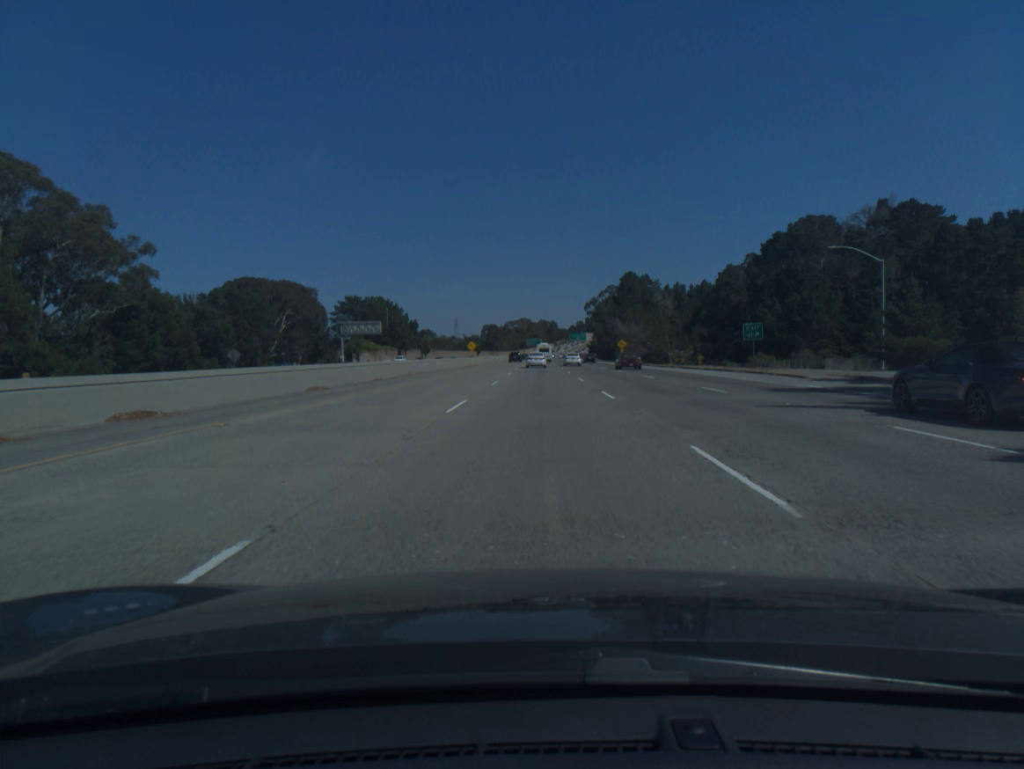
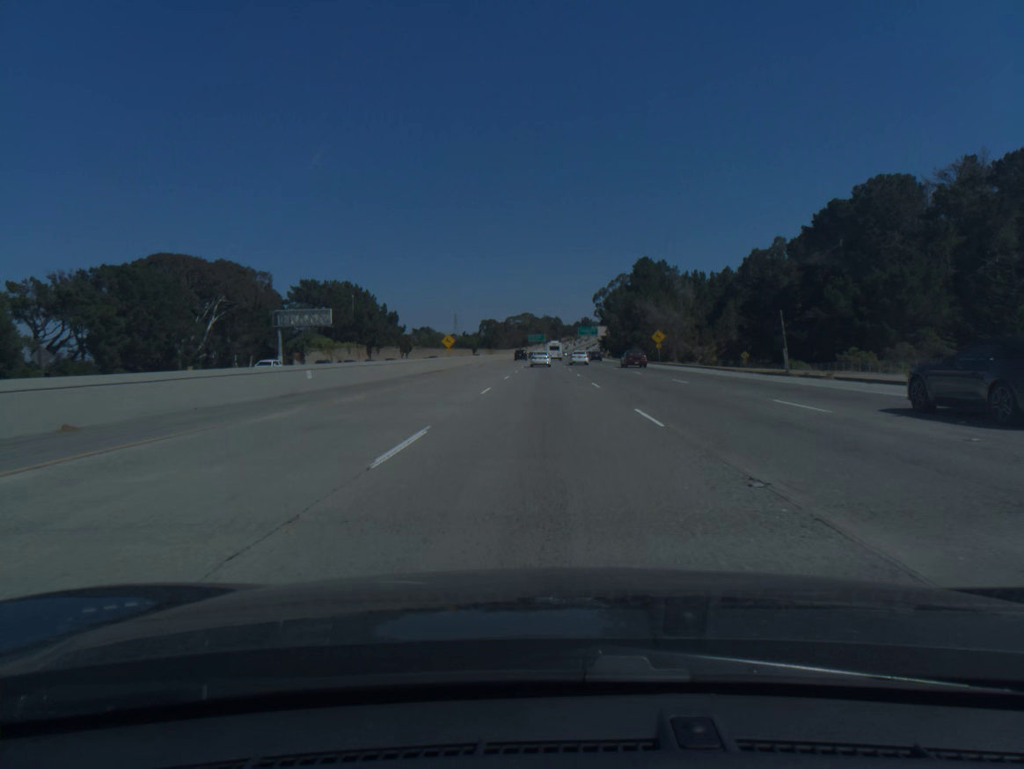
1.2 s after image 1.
(-0.1, +37.2) m; 0°
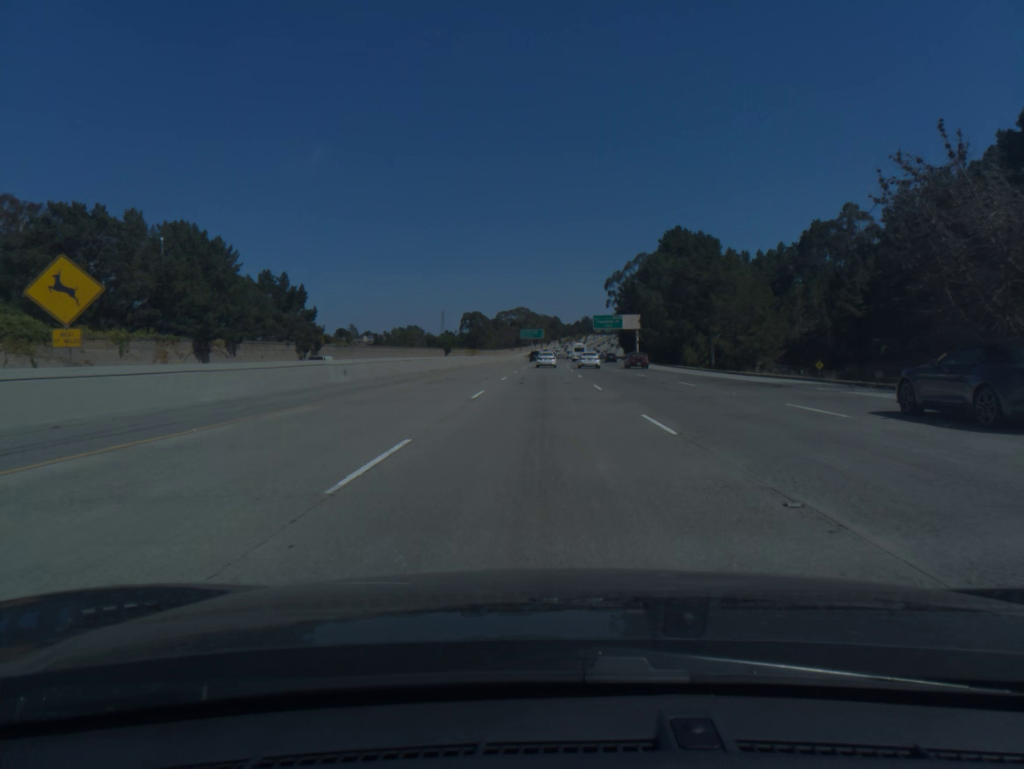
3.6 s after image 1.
(+0.1, +74.2) m; 0°
